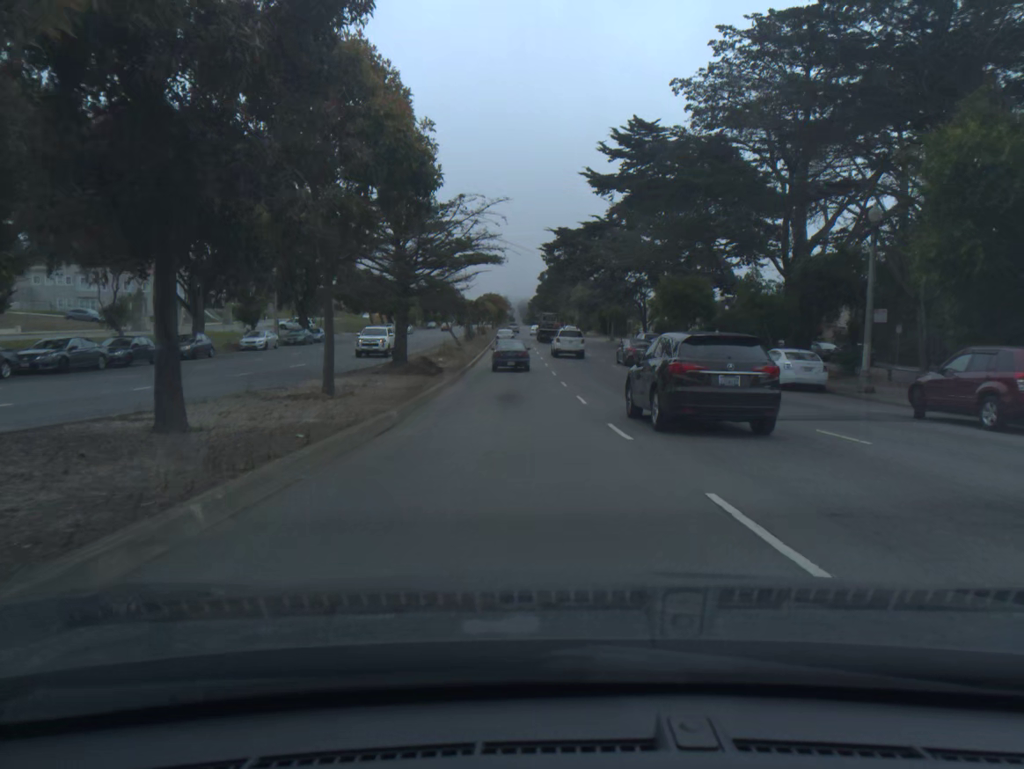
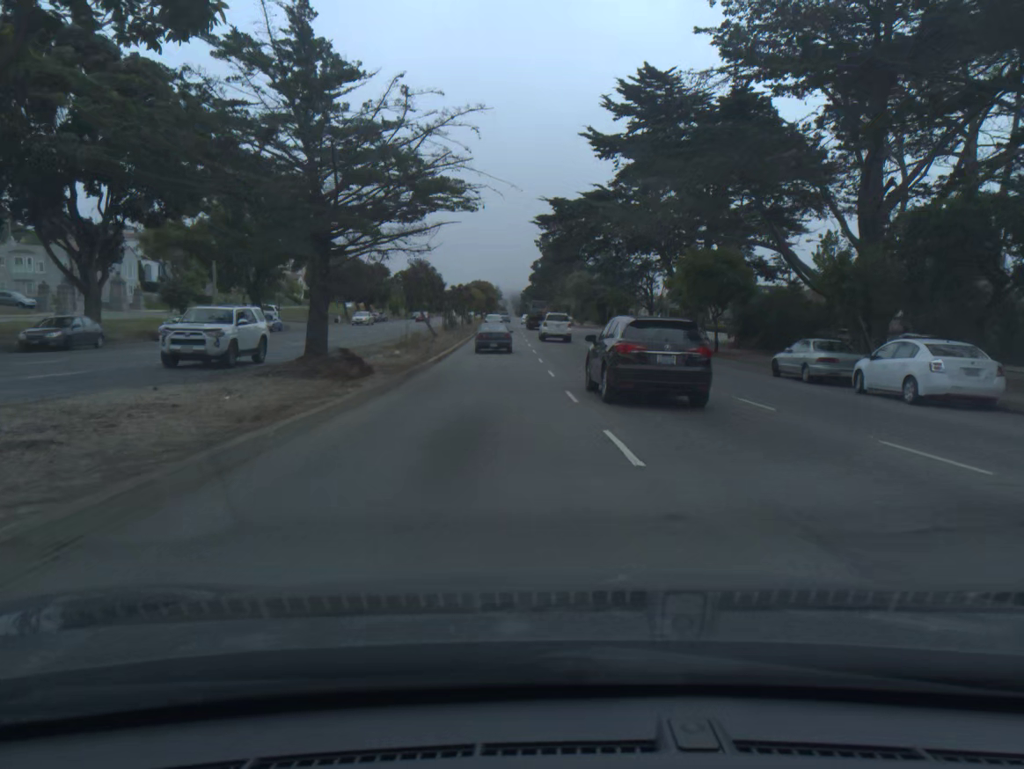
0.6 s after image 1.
(0.0, +10.9) m; 0°
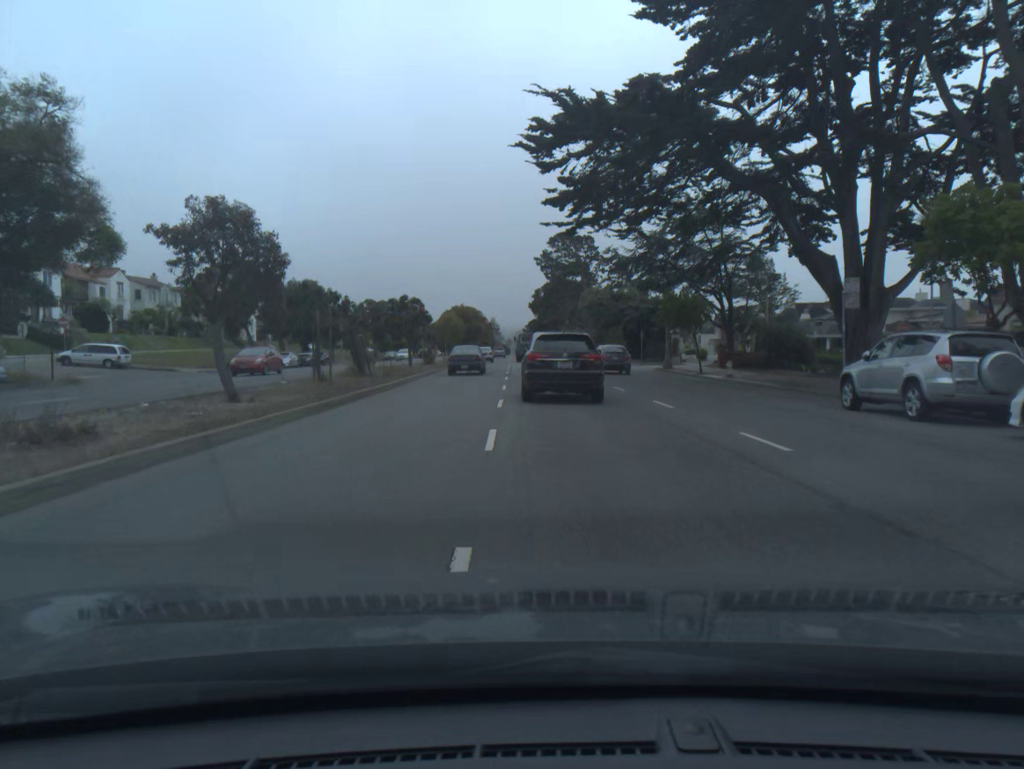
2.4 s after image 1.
(+0.2, +33.9) m; 0°
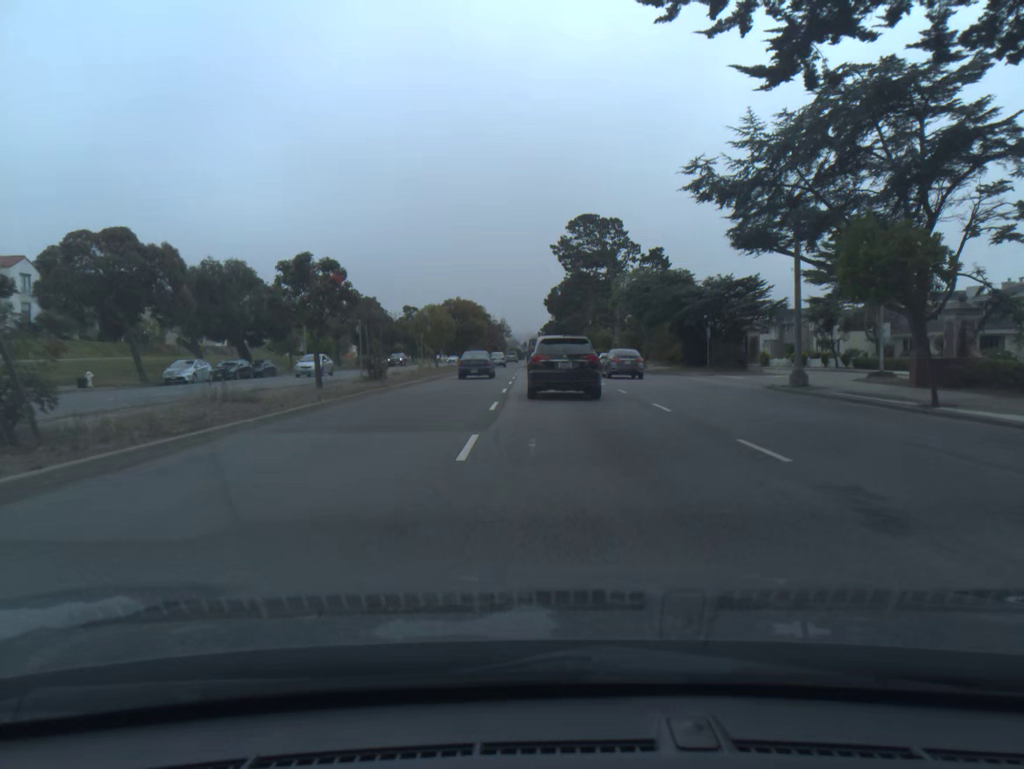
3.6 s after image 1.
(-0.3, +22.8) m; -1°
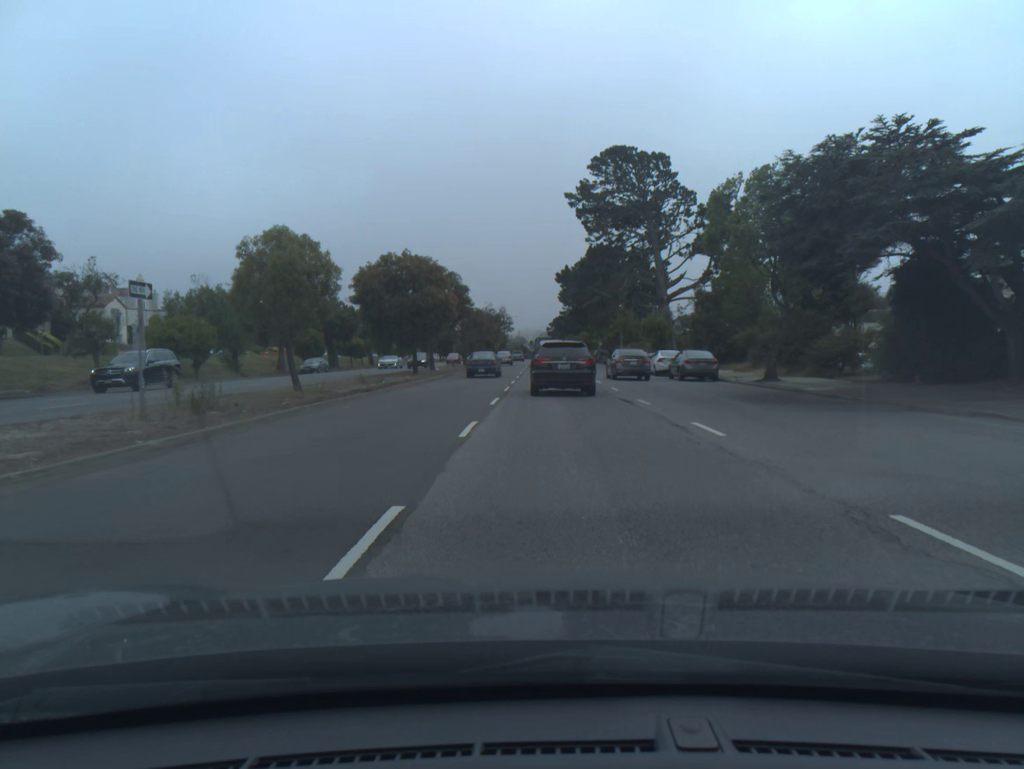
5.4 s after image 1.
(-0.2, +34.4) m; -1°
